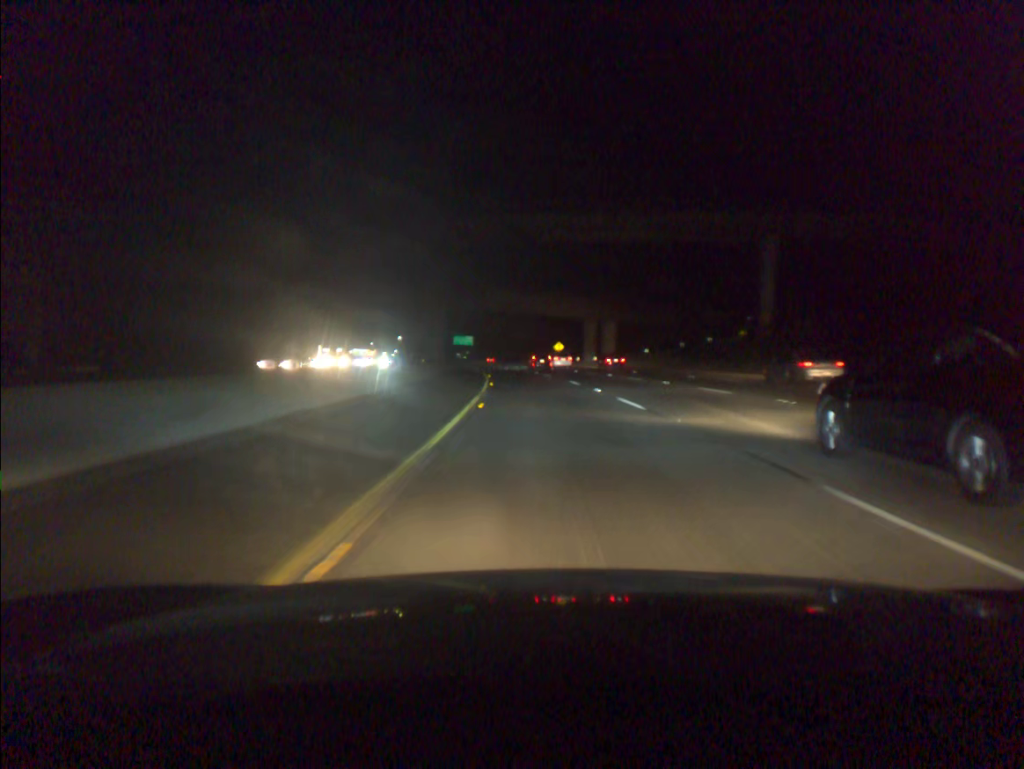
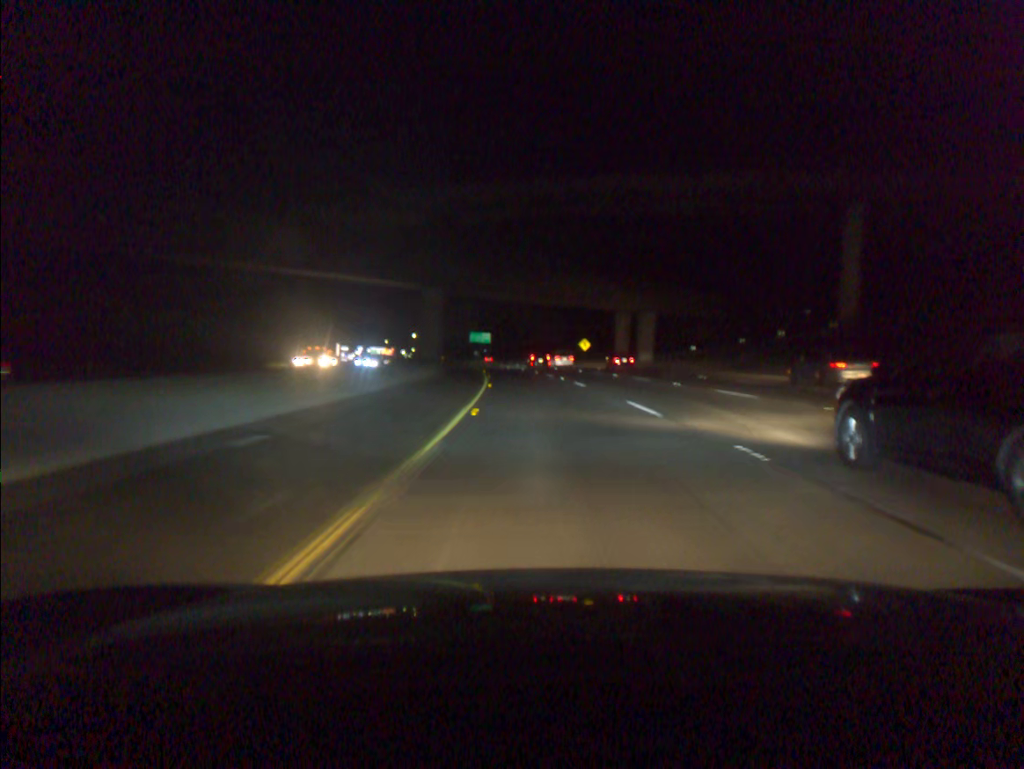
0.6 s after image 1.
(-0.2, +17.1) m; -2°
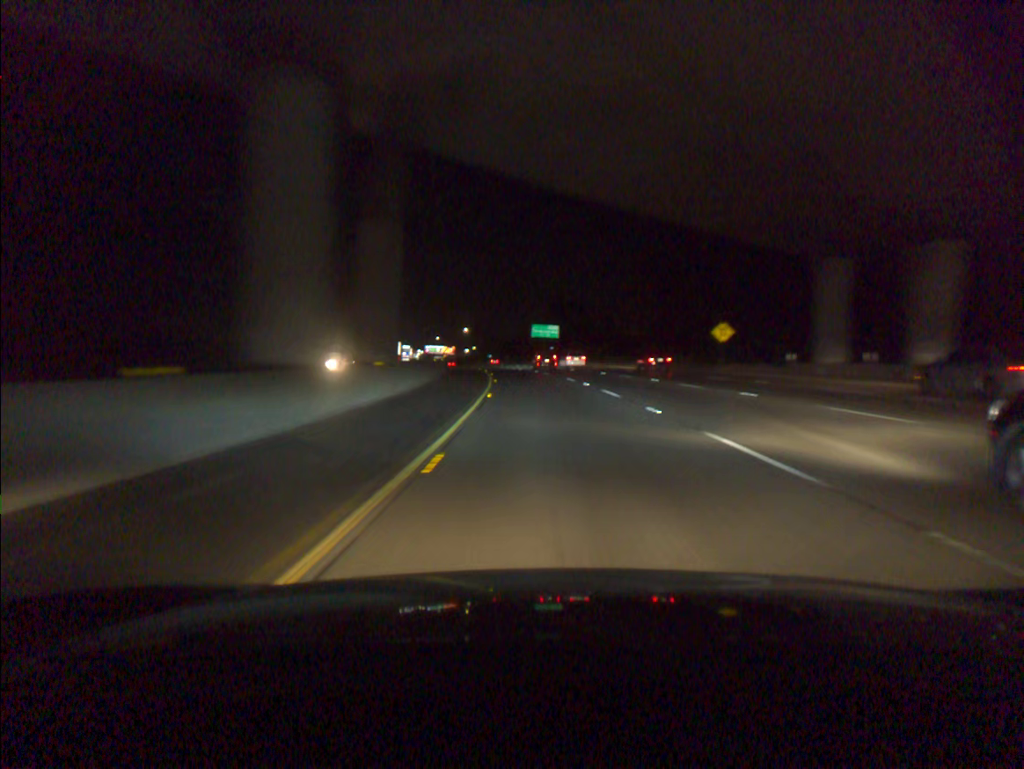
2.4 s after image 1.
(-2.1, +51.4) m; -5°
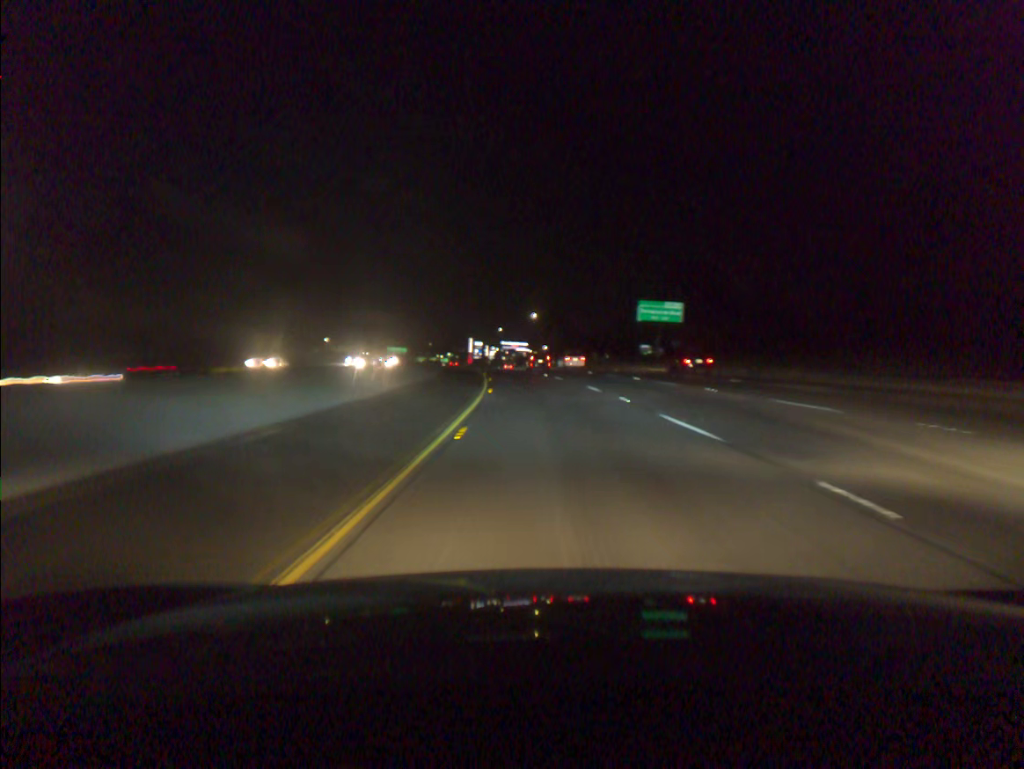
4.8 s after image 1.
(-3.6, +69.2) m; -6°
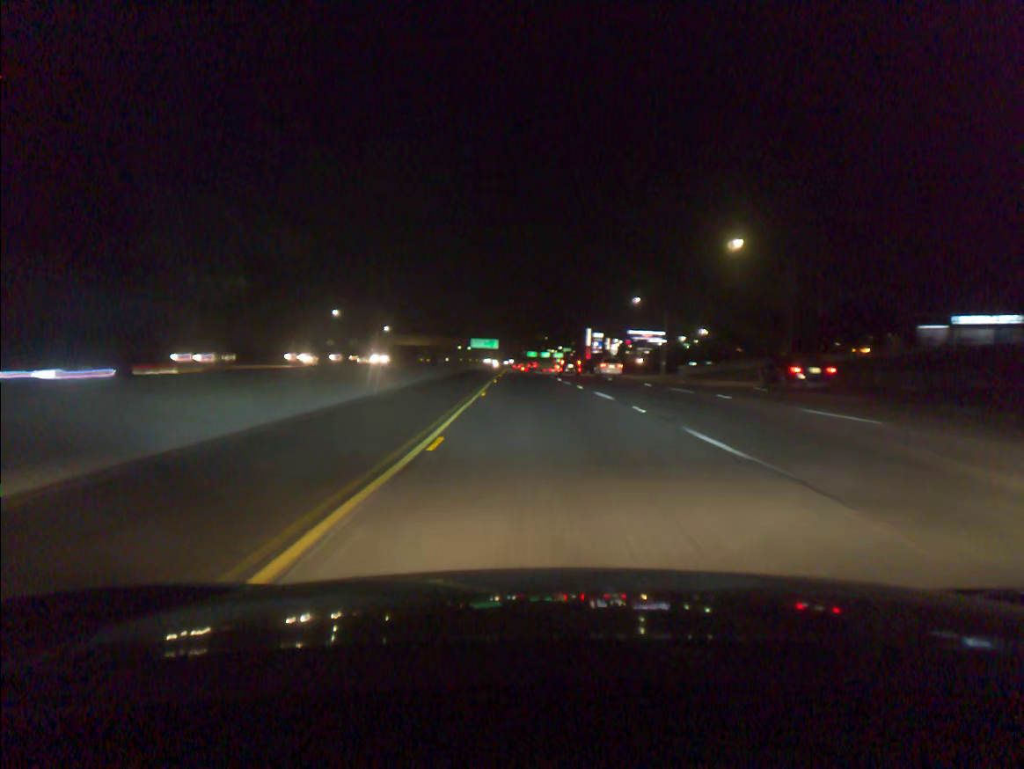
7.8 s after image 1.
(-6.7, +88.8) m; -9°
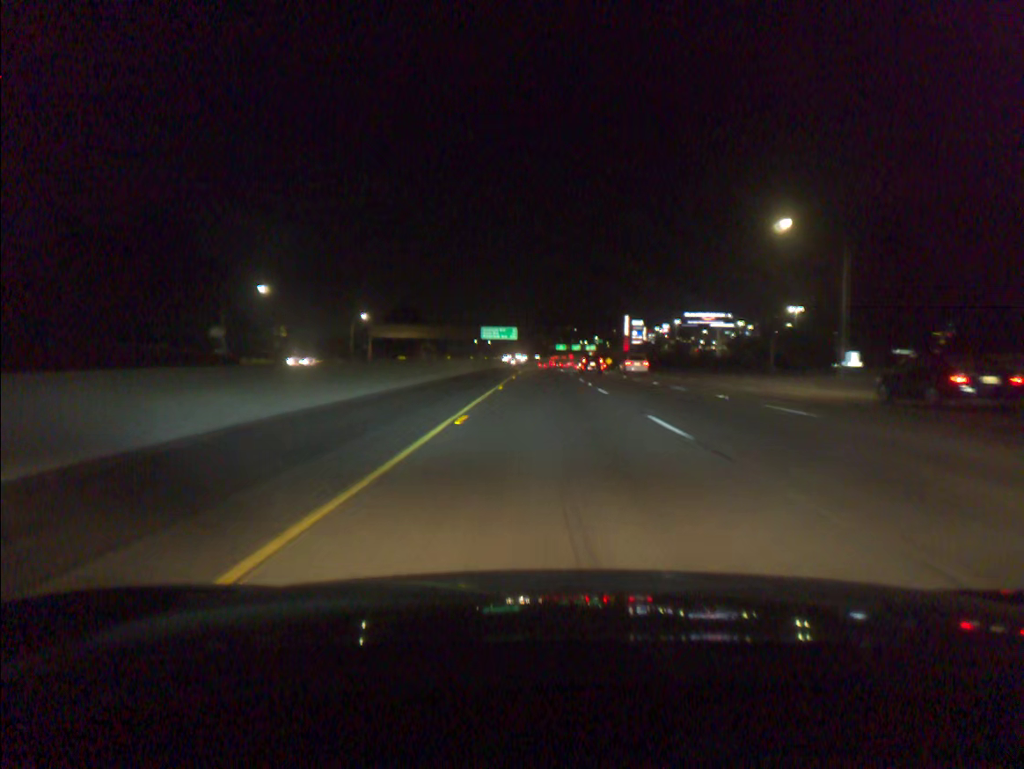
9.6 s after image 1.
(-1.2, +54.8) m; -2°
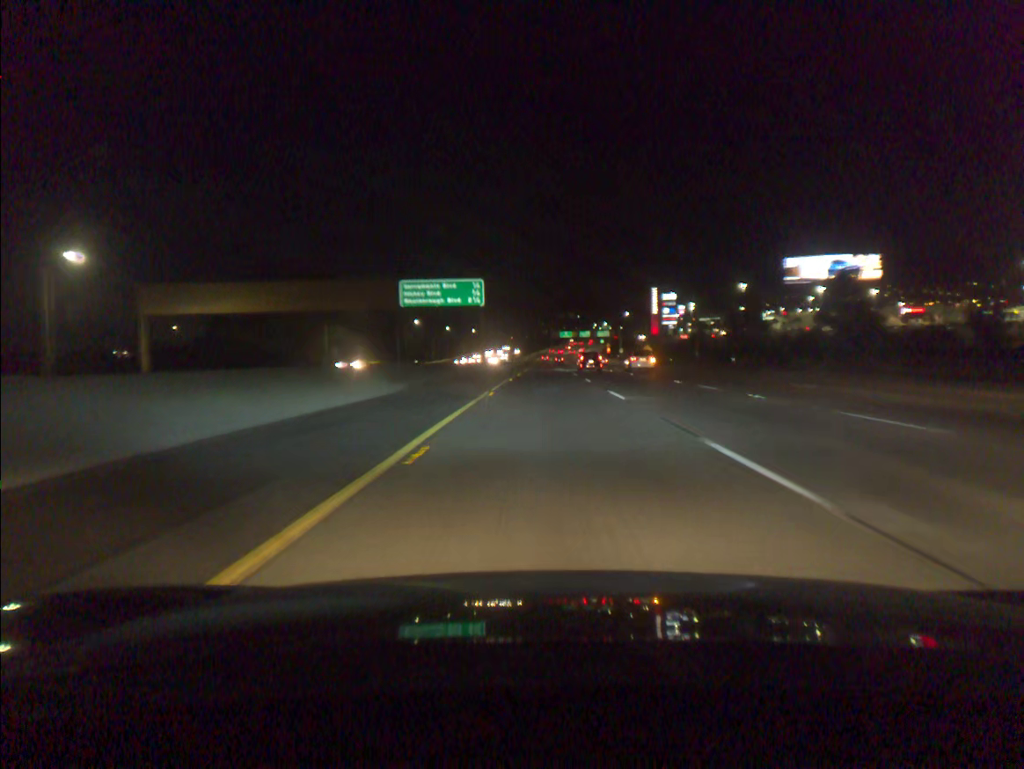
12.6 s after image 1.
(0.0, +93.0) m; 0°
